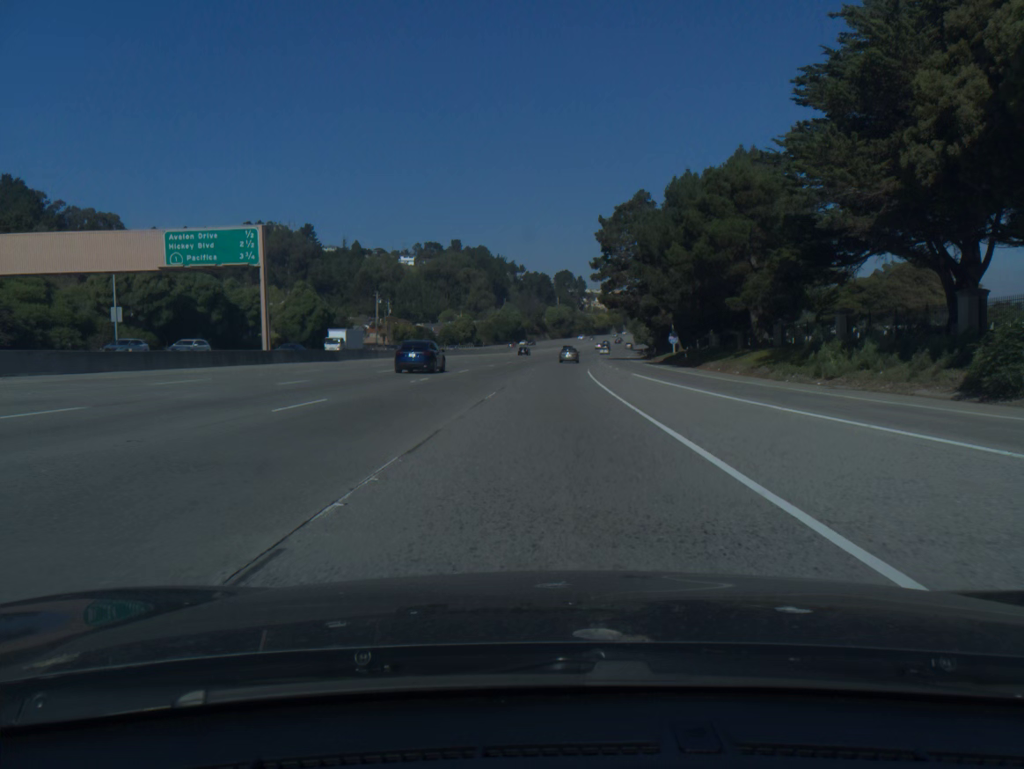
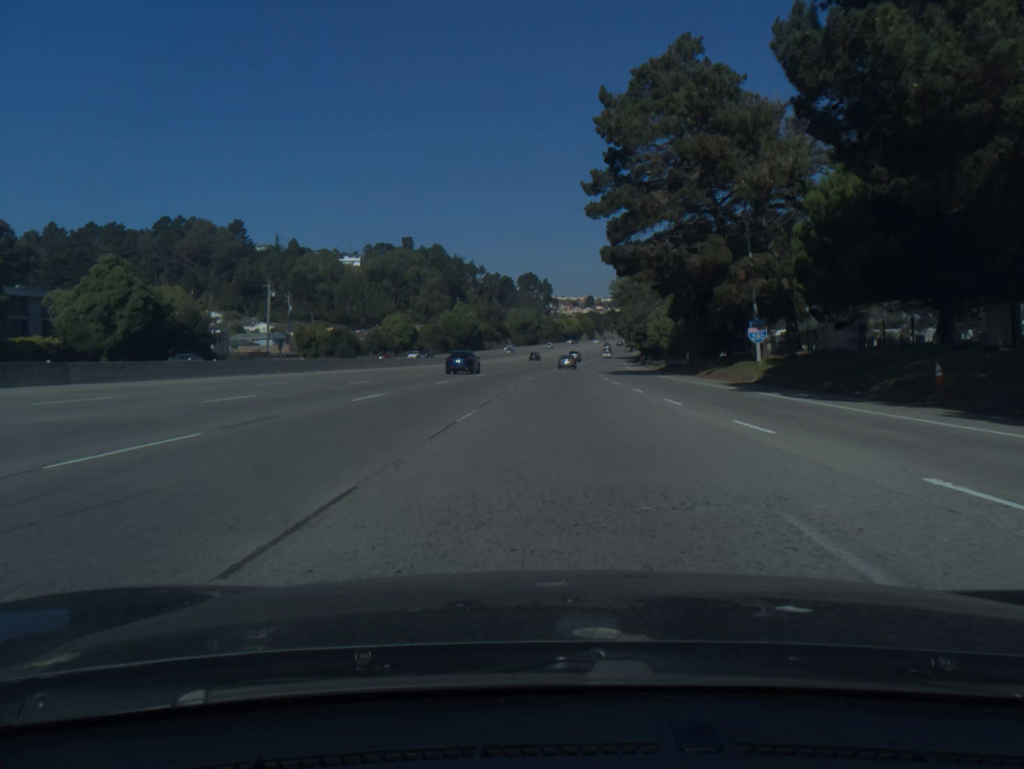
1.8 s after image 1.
(+1.1, +48.9) m; +3°
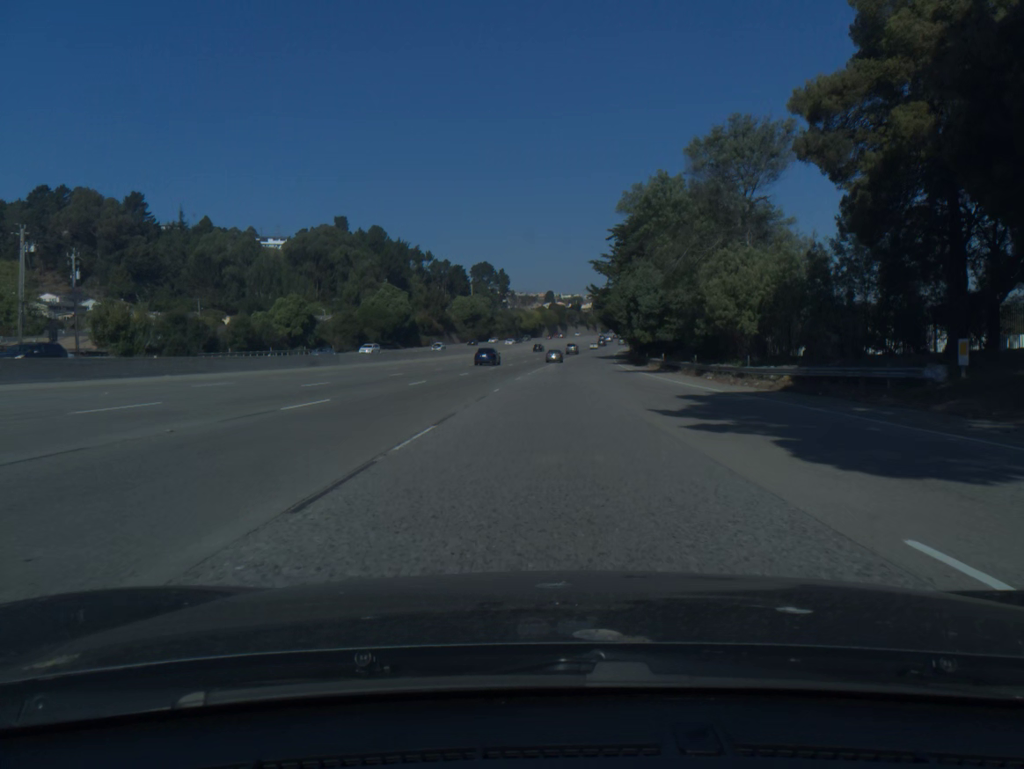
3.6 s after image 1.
(+1.3, +48.5) m; +3°
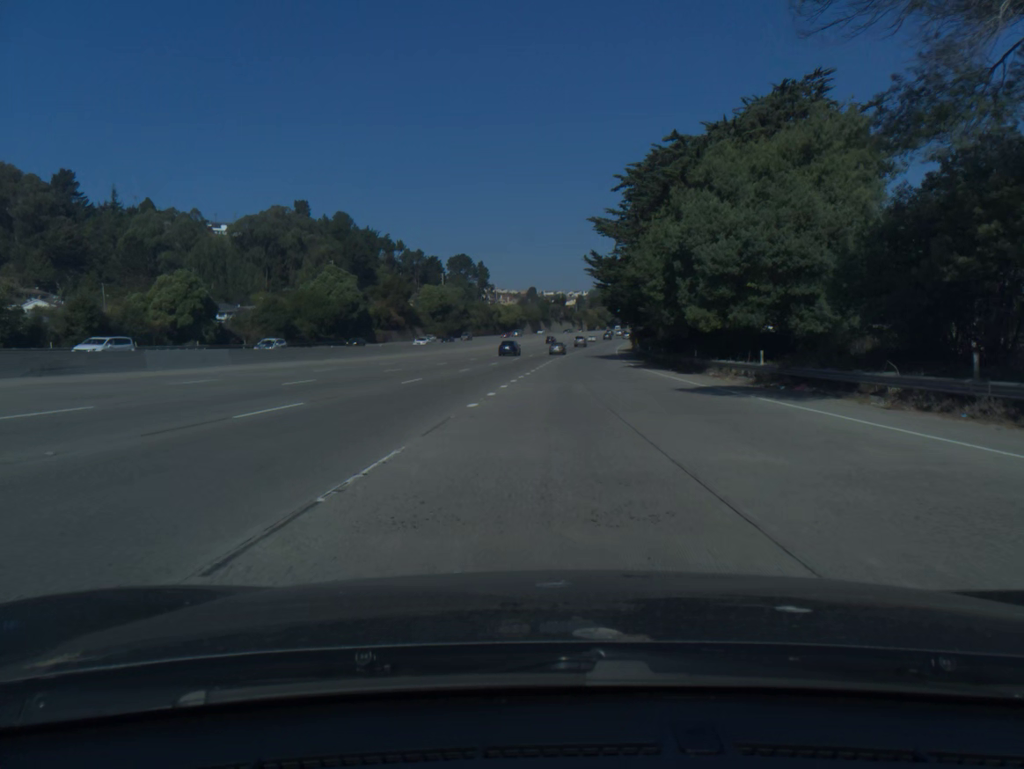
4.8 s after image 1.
(+0.3, +32.2) m; +1°
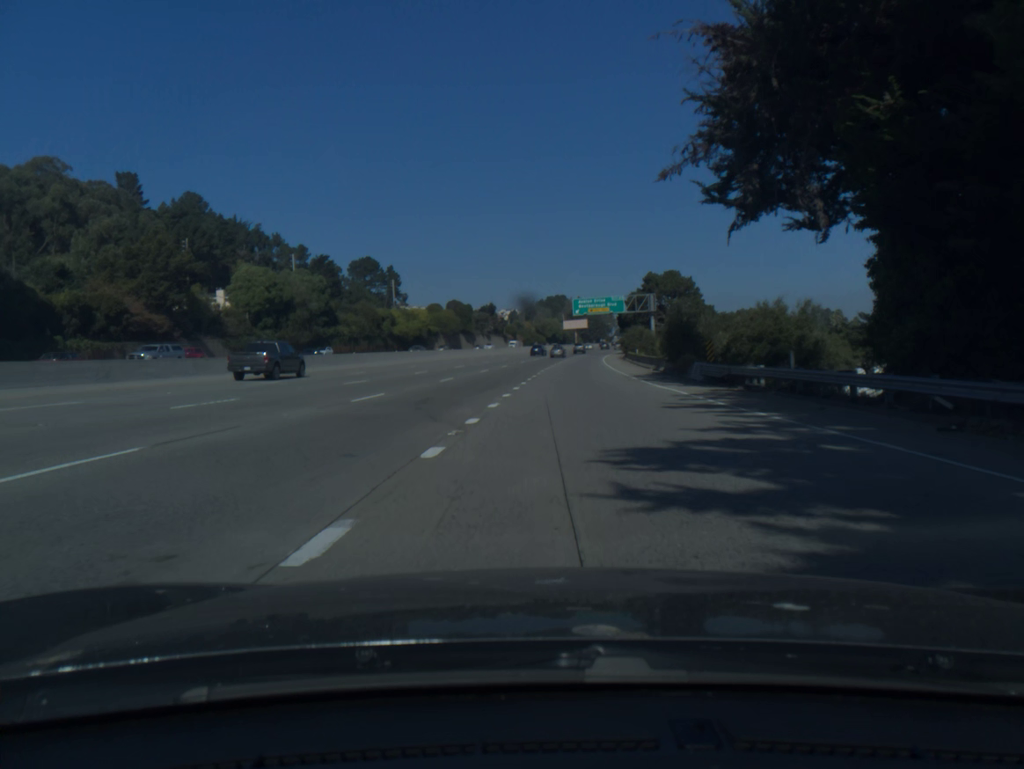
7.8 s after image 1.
(+3.3, +80.1) m; +5°
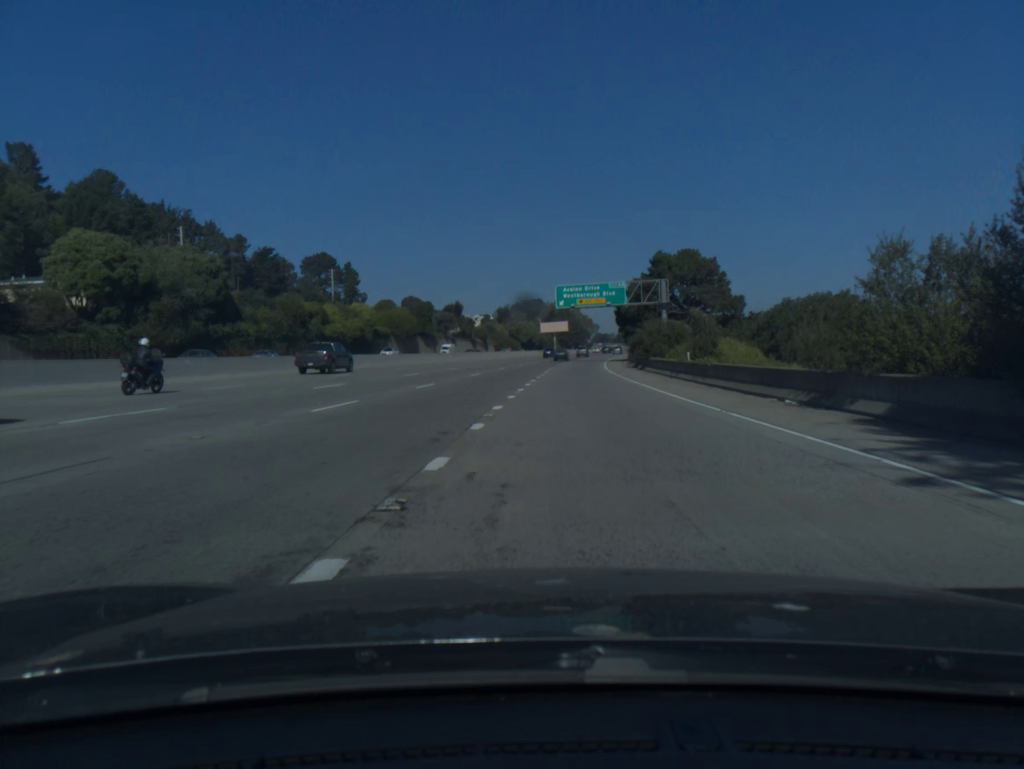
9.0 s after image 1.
(+0.5, +33.1) m; +2°
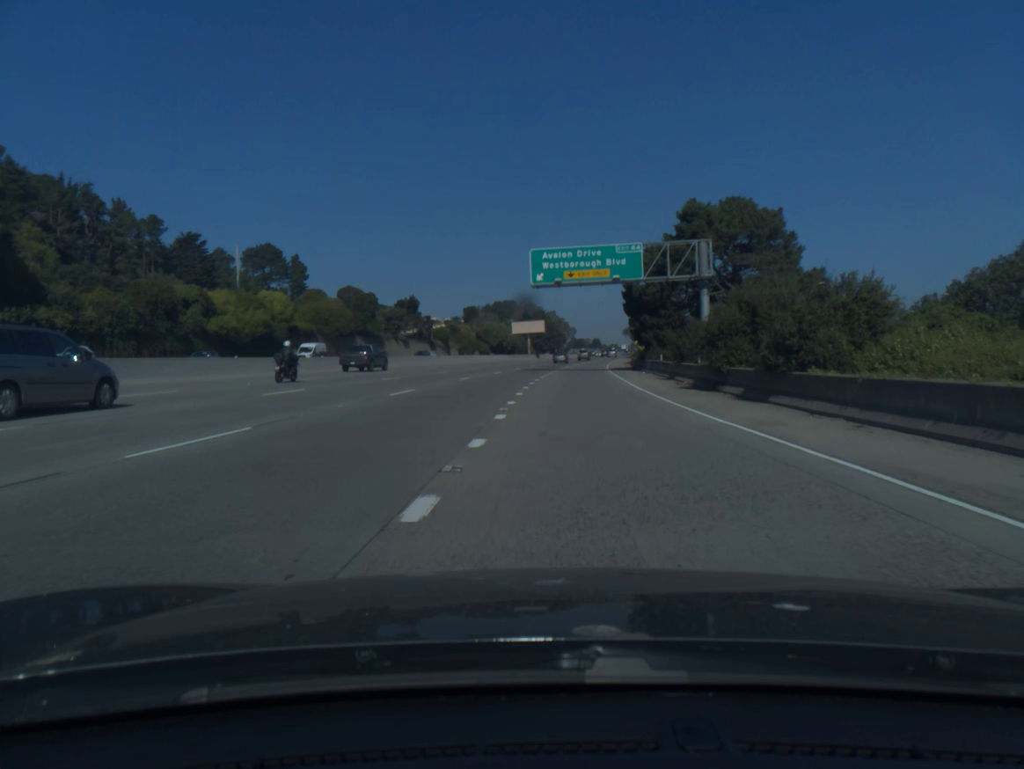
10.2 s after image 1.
(+0.5, +34.5) m; +2°
